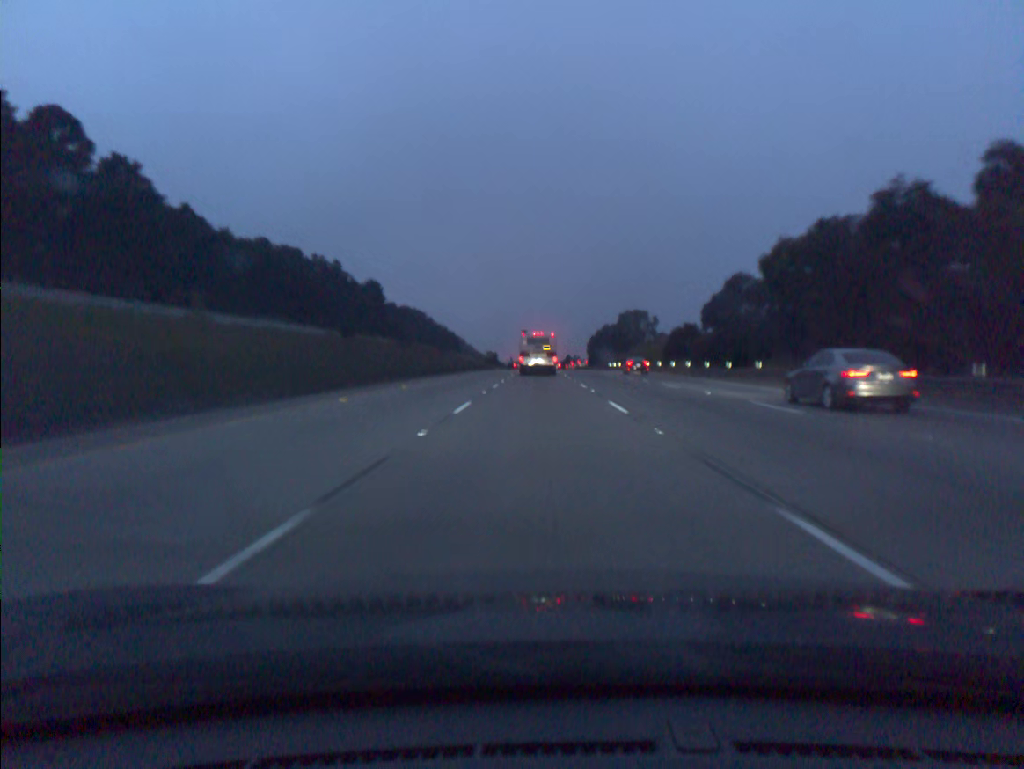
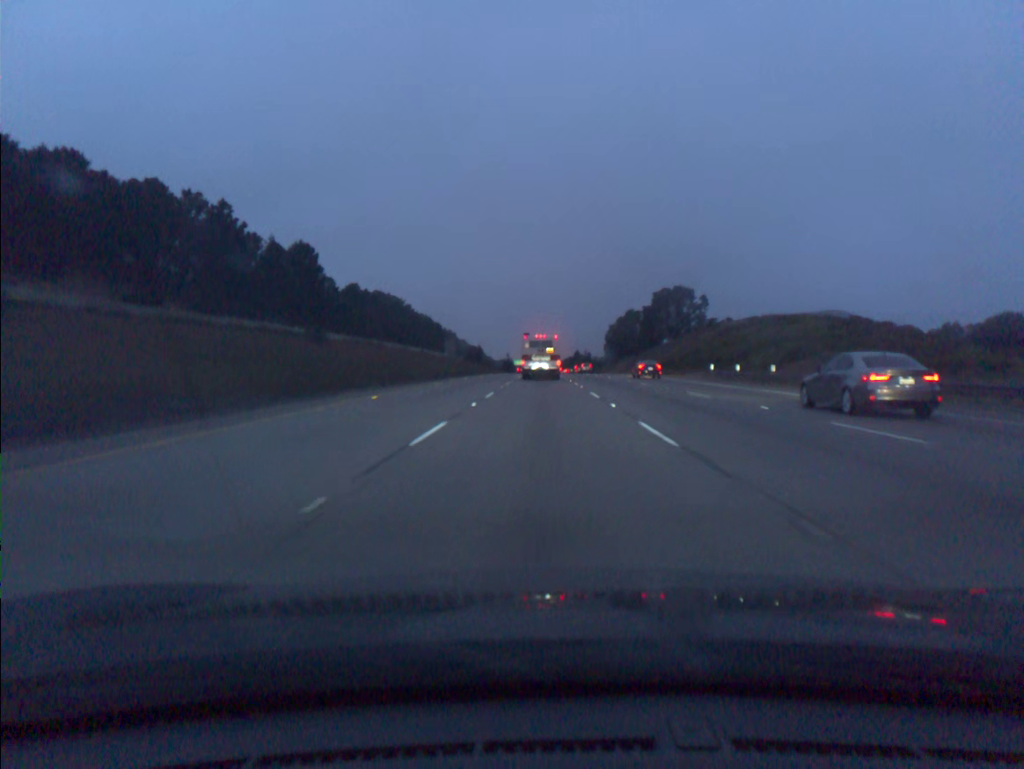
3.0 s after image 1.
(-0.1, +78.5) m; 0°
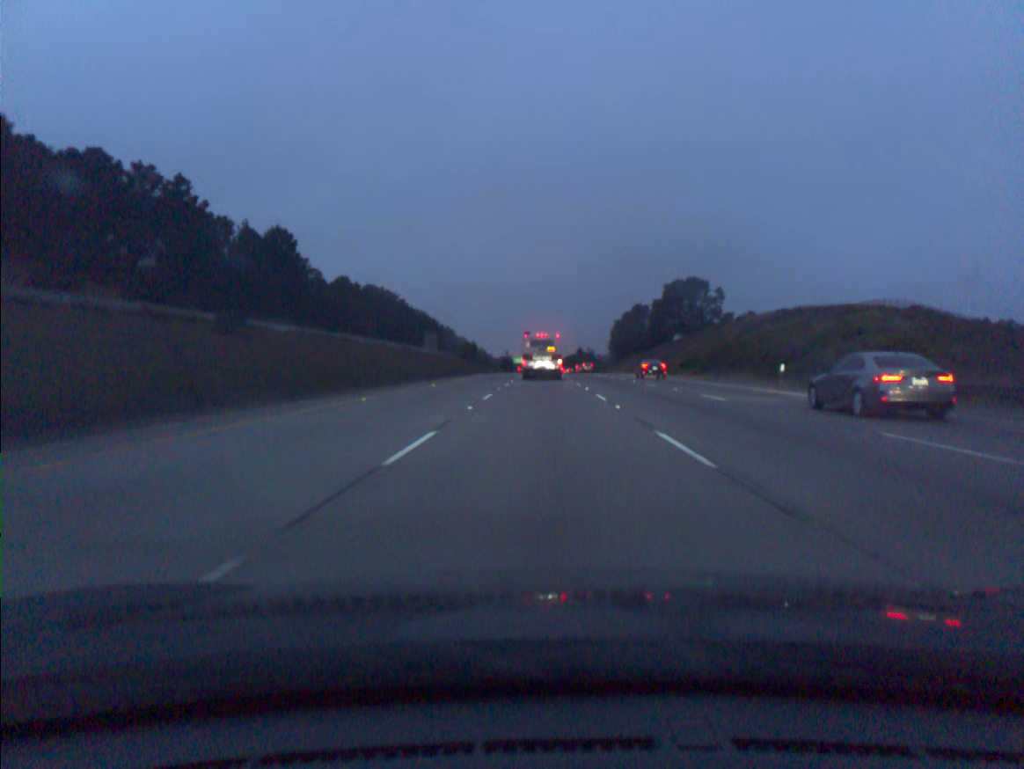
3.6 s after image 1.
(0.0, +16.6) m; 0°
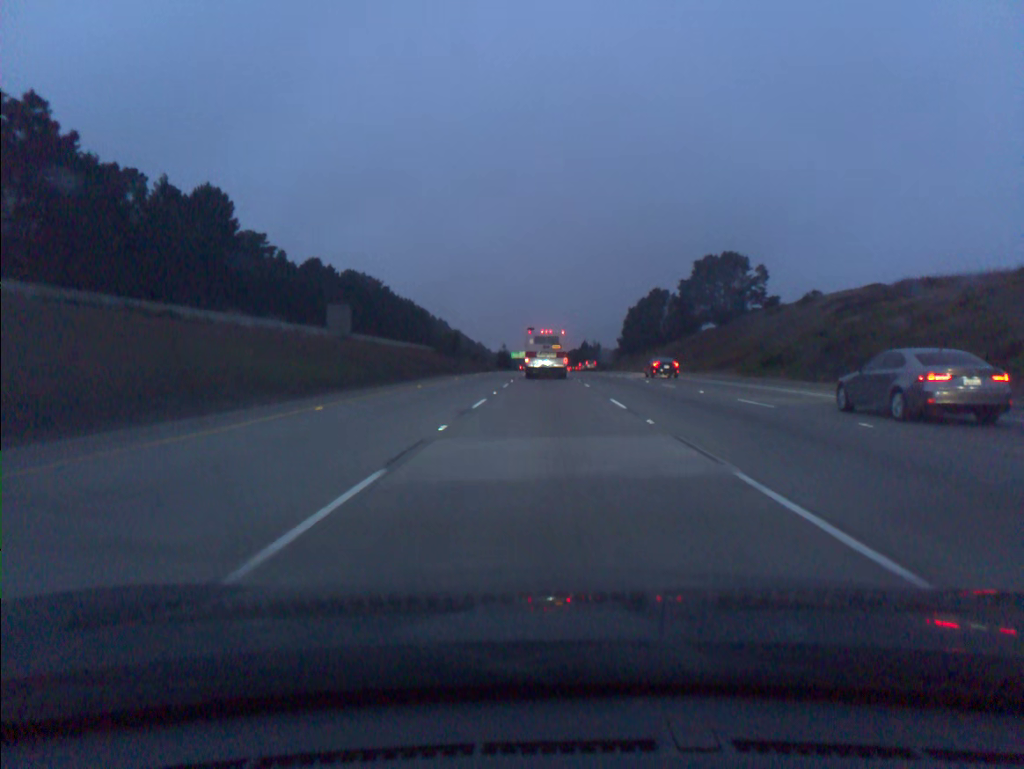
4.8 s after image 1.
(0.0, +33.9) m; 0°
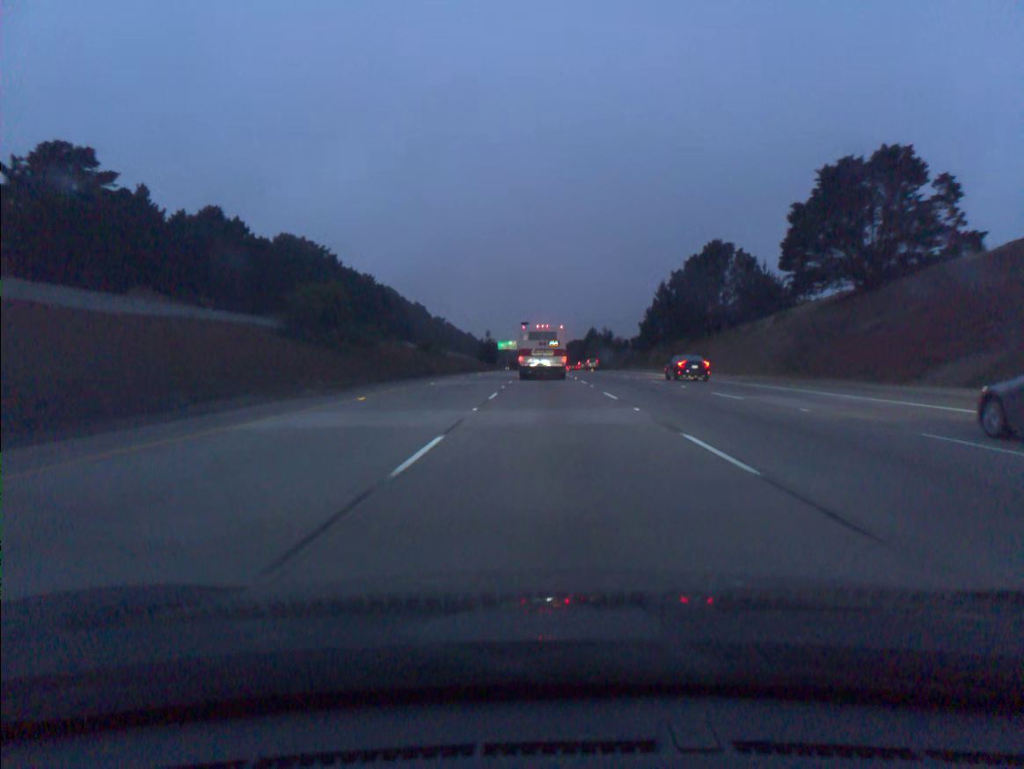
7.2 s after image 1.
(+0.1, +69.3) m; 0°
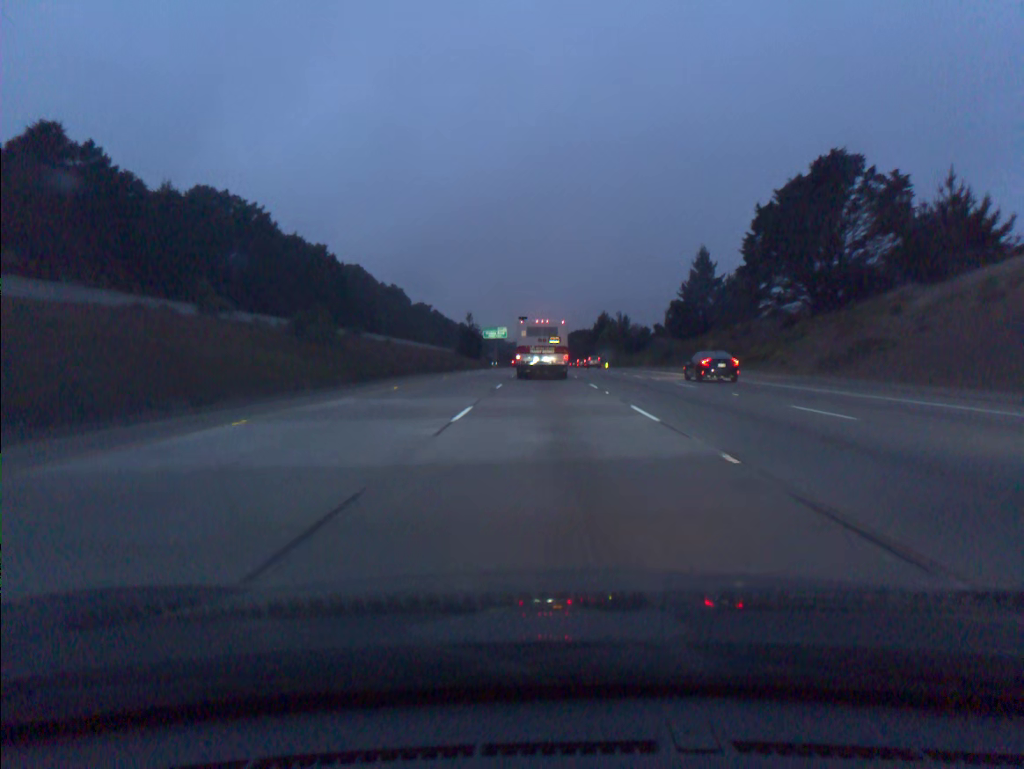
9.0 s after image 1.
(+0.1, +52.5) m; 0°
